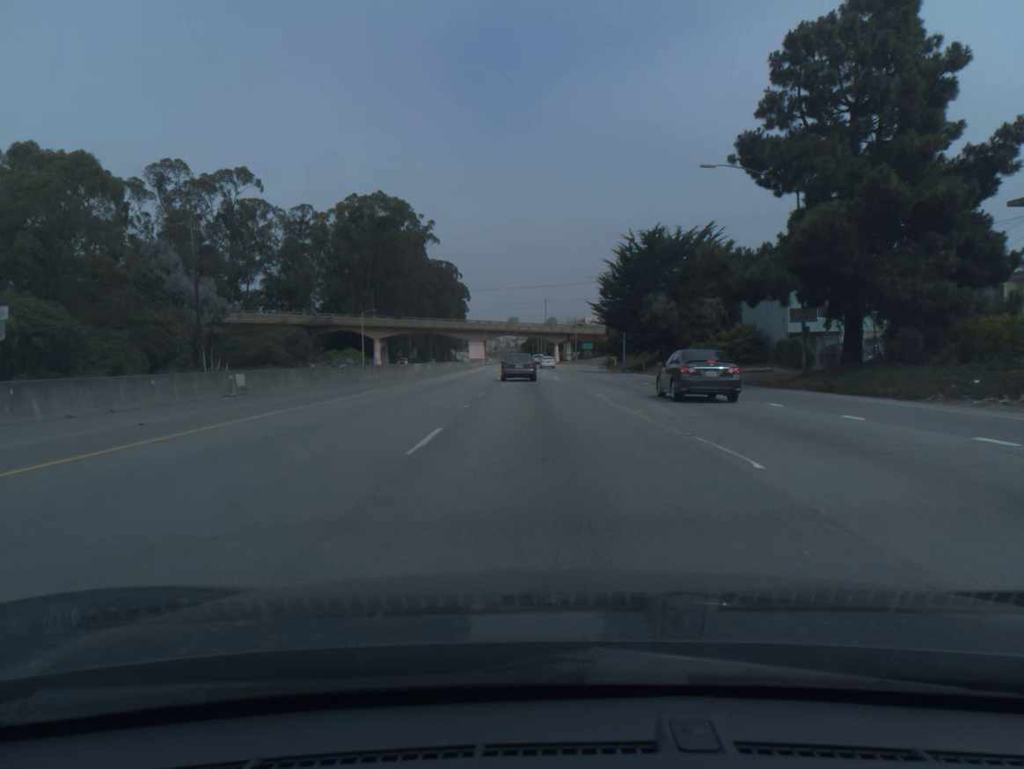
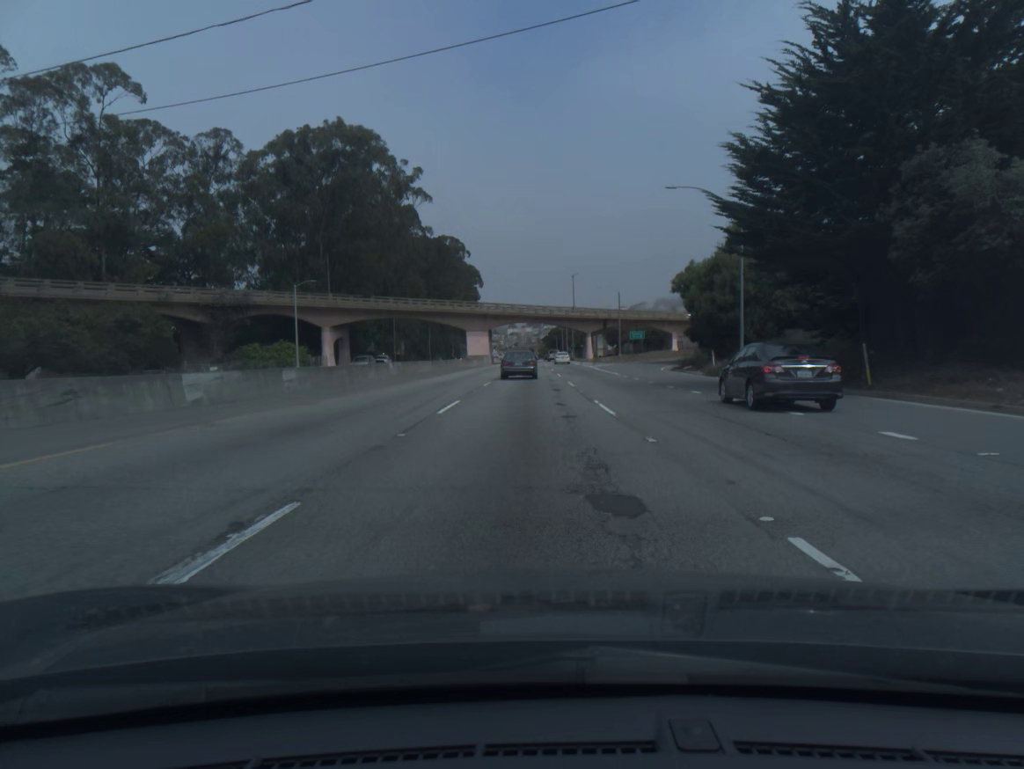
(-0.6, +45.2) m; -2°
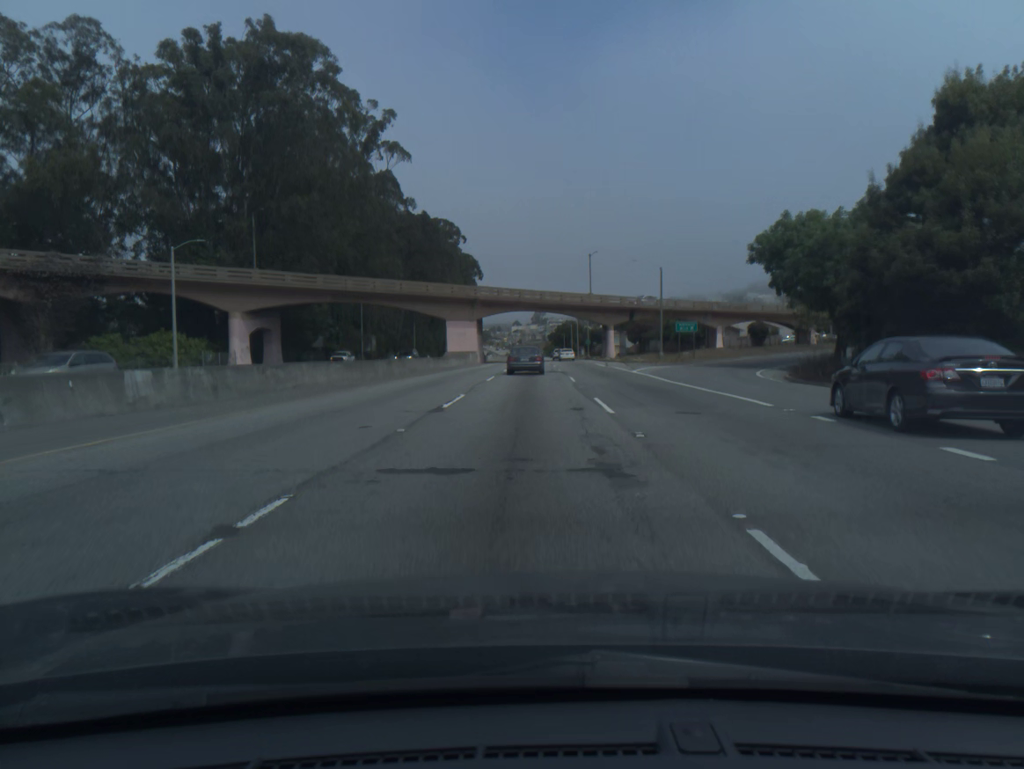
(-0.2, +29.4) m; -1°
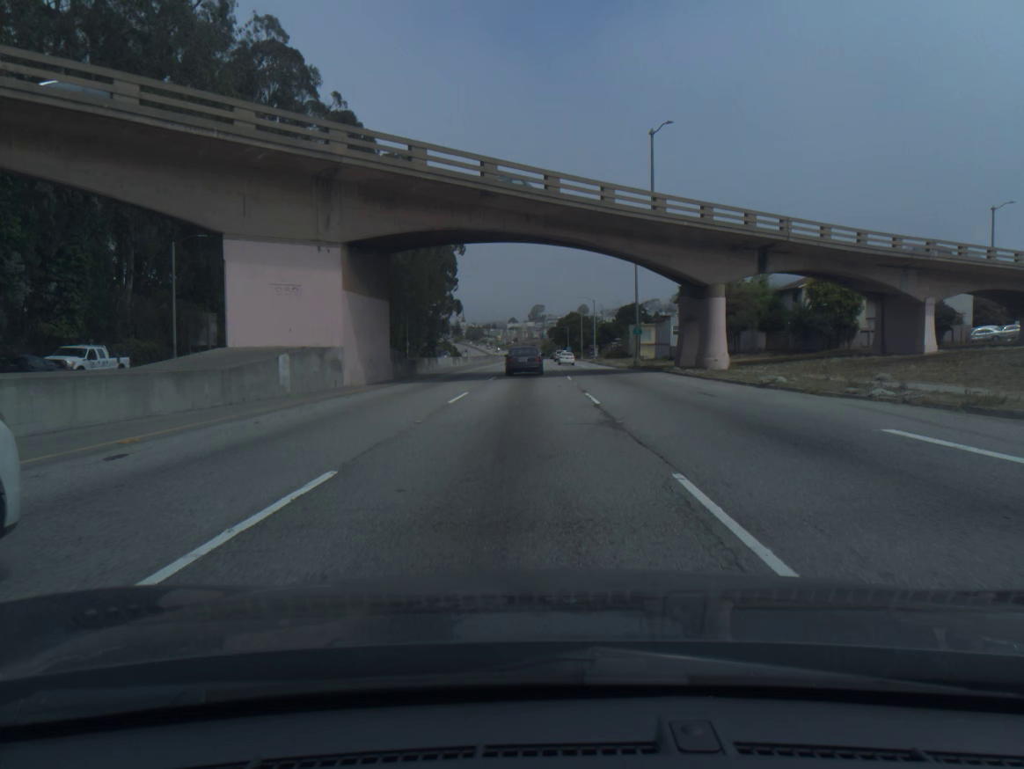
(-0.2, +57.6) m; 0°
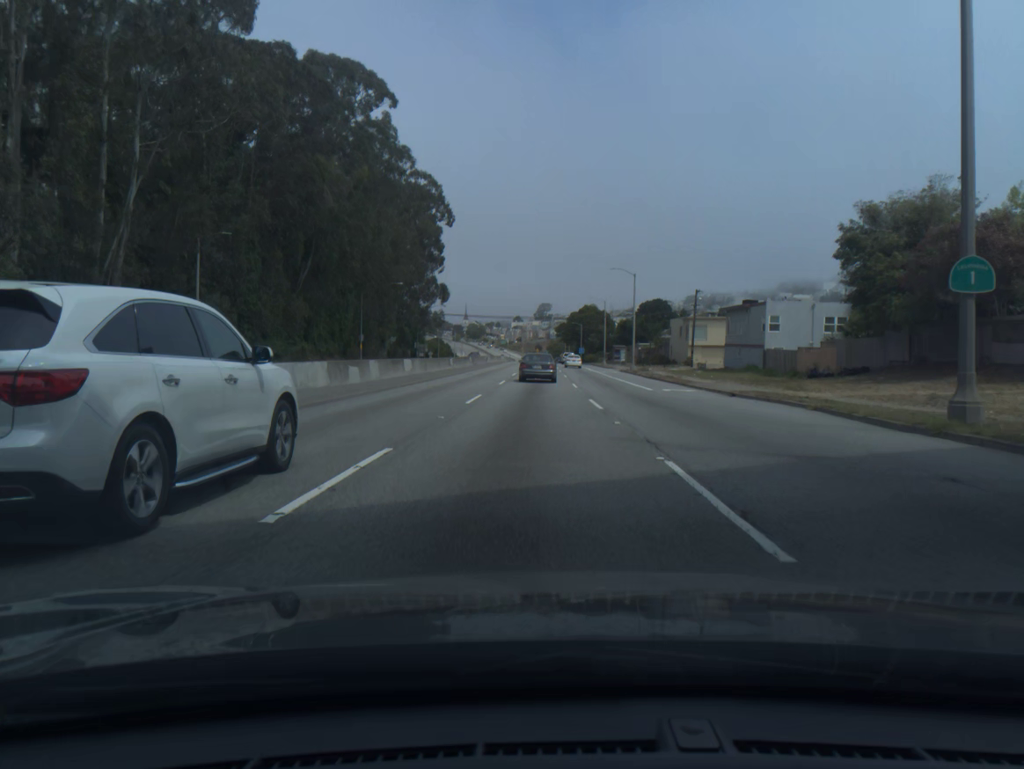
(-0.1, +42.3) m; 0°
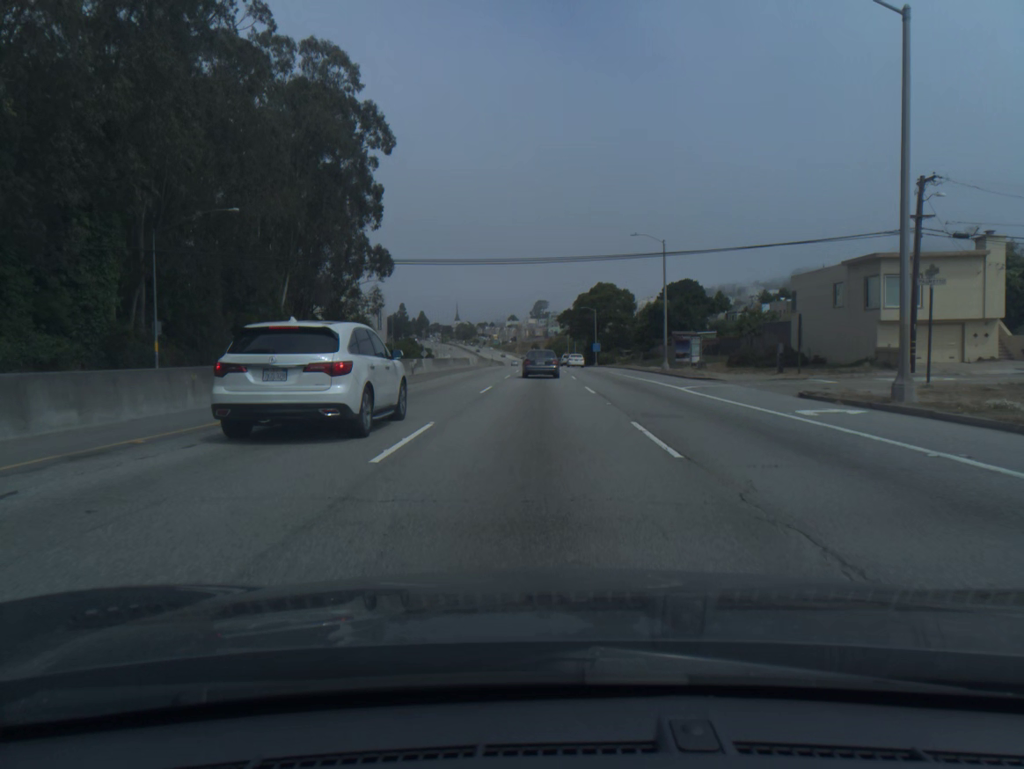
(+0.1, +55.5) m; 0°
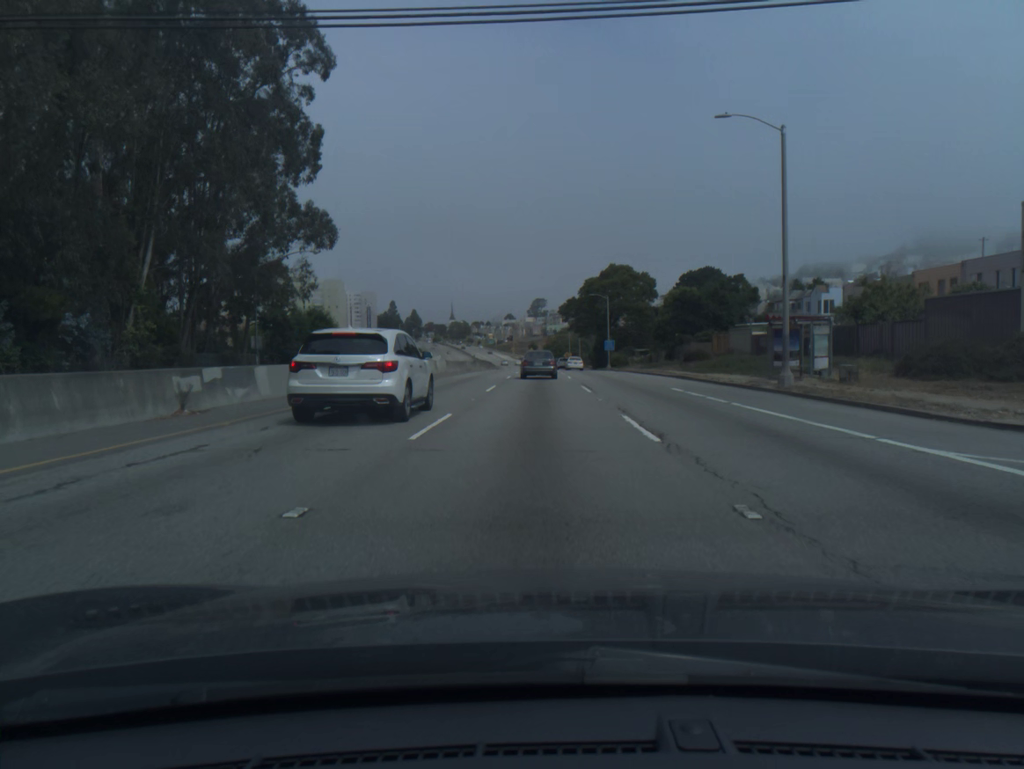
(0.0, +27.4) m; 0°
